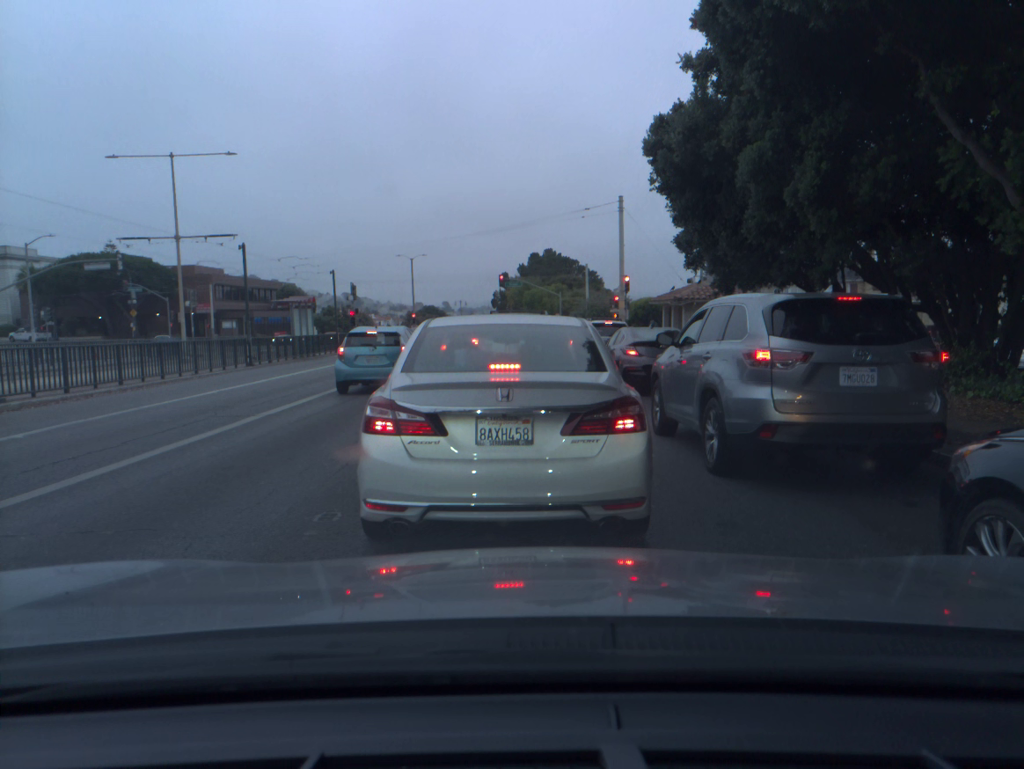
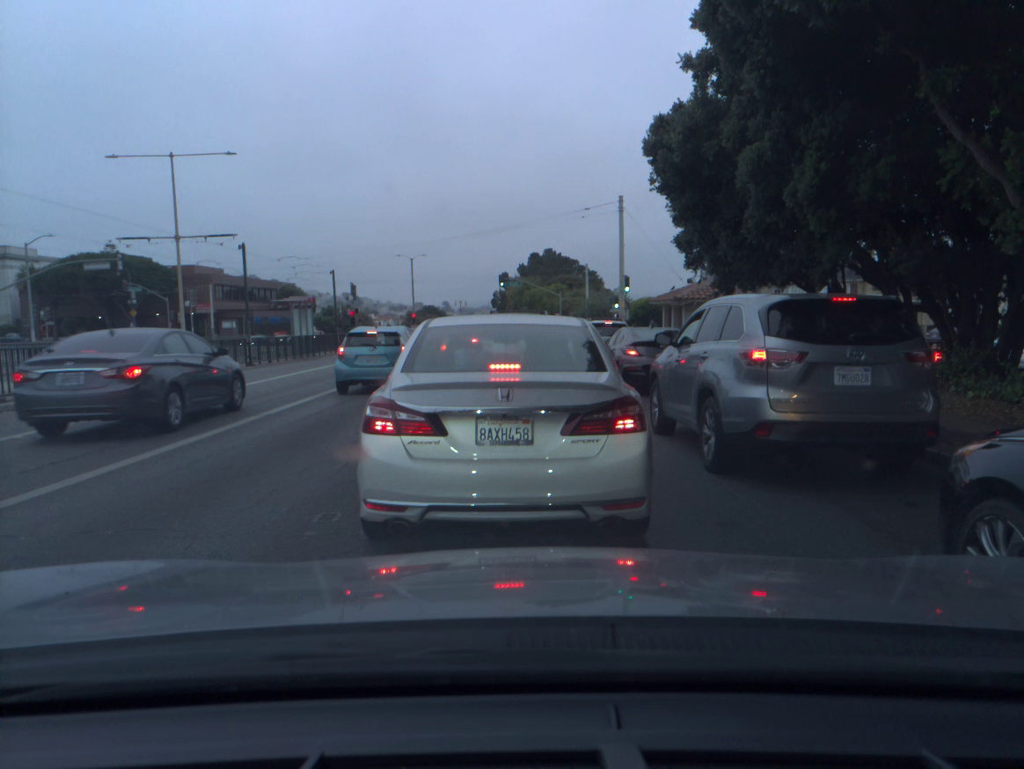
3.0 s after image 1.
(0.0, 0.0) m; 0°
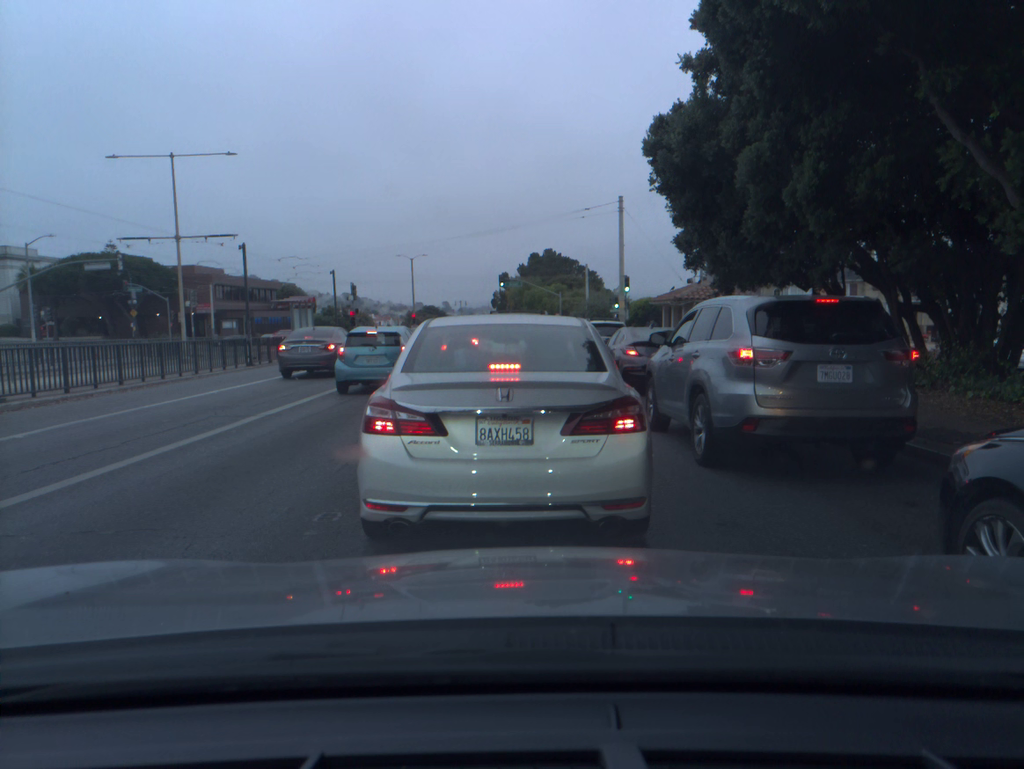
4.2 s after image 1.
(0.0, 0.0) m; 0°
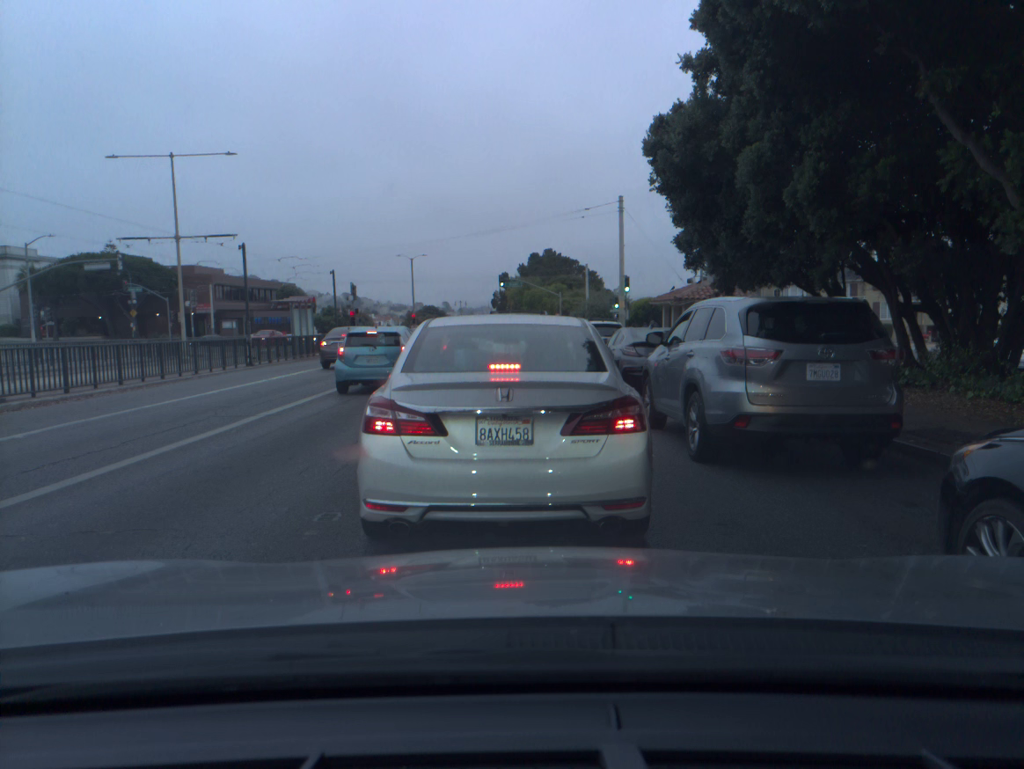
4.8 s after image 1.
(0.0, 0.0) m; 0°
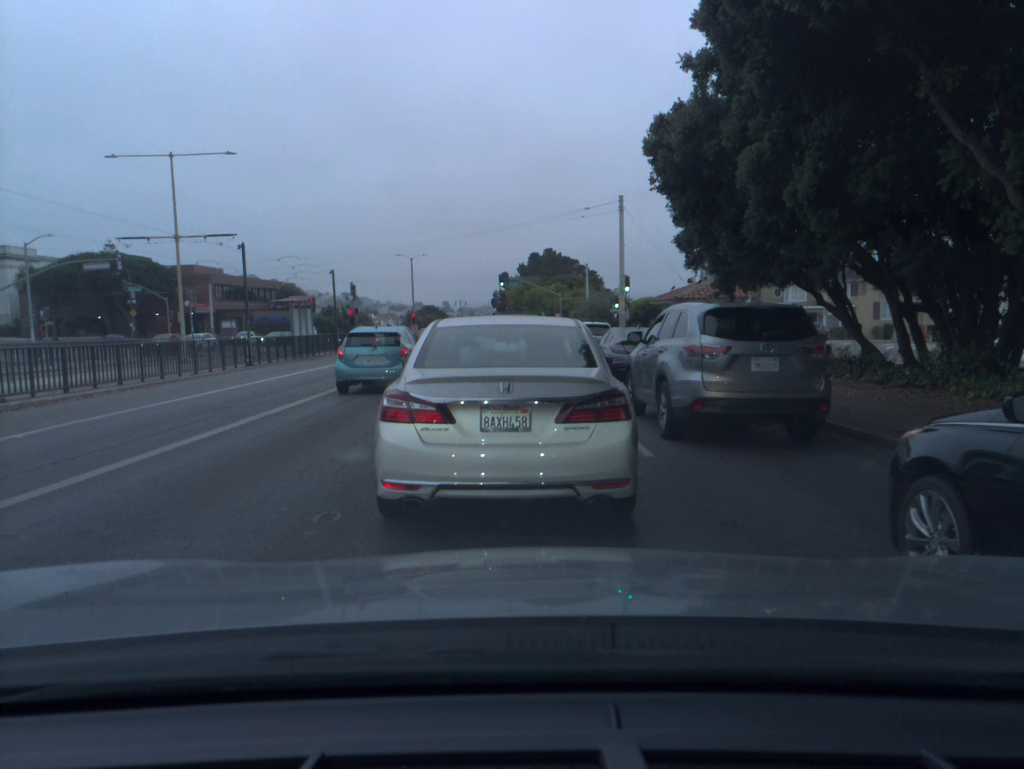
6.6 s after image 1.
(0.0, 0.0) m; 0°
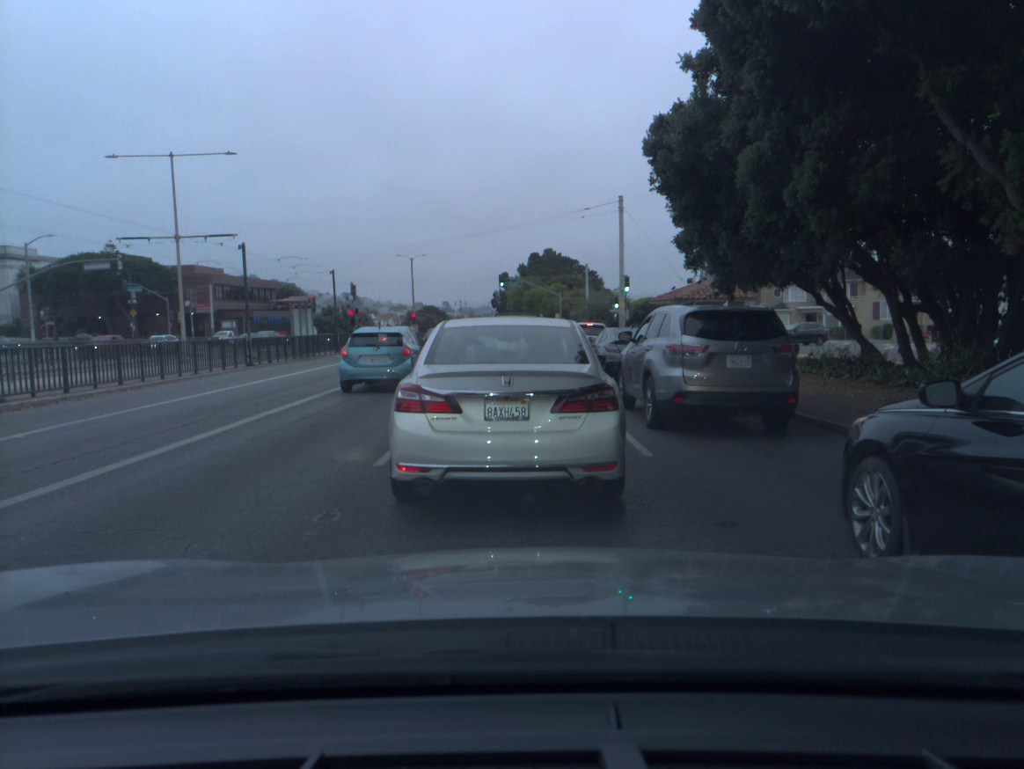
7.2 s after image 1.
(0.0, 0.0) m; 0°
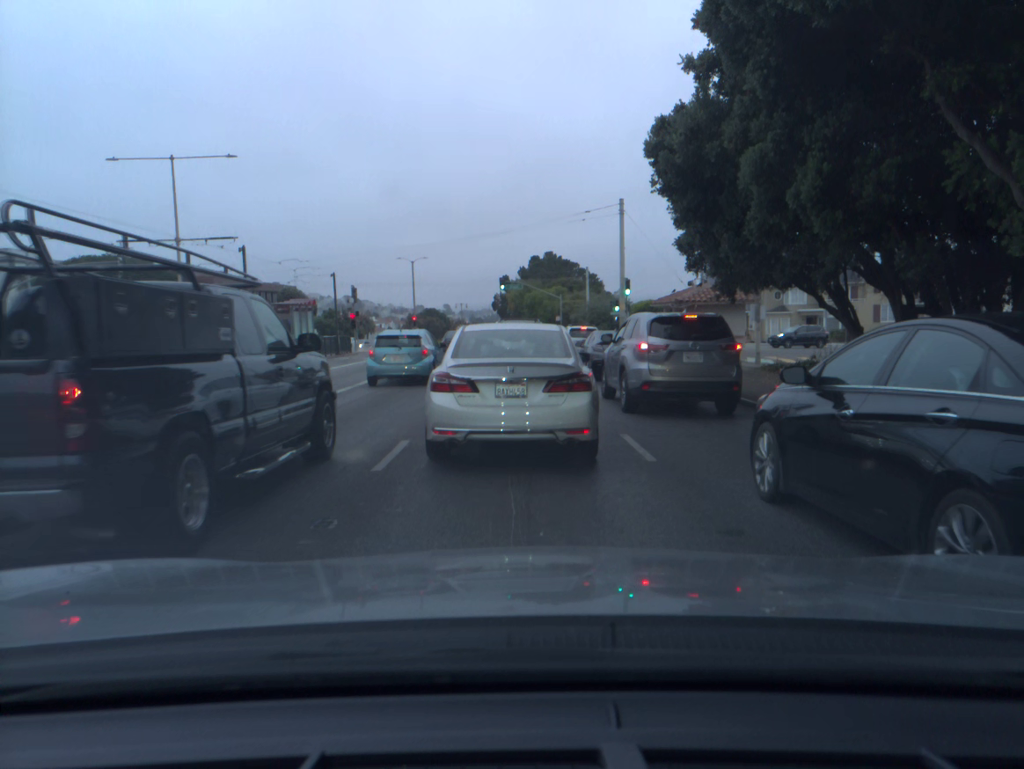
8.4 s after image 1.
(0.0, +0.1) m; 0°
